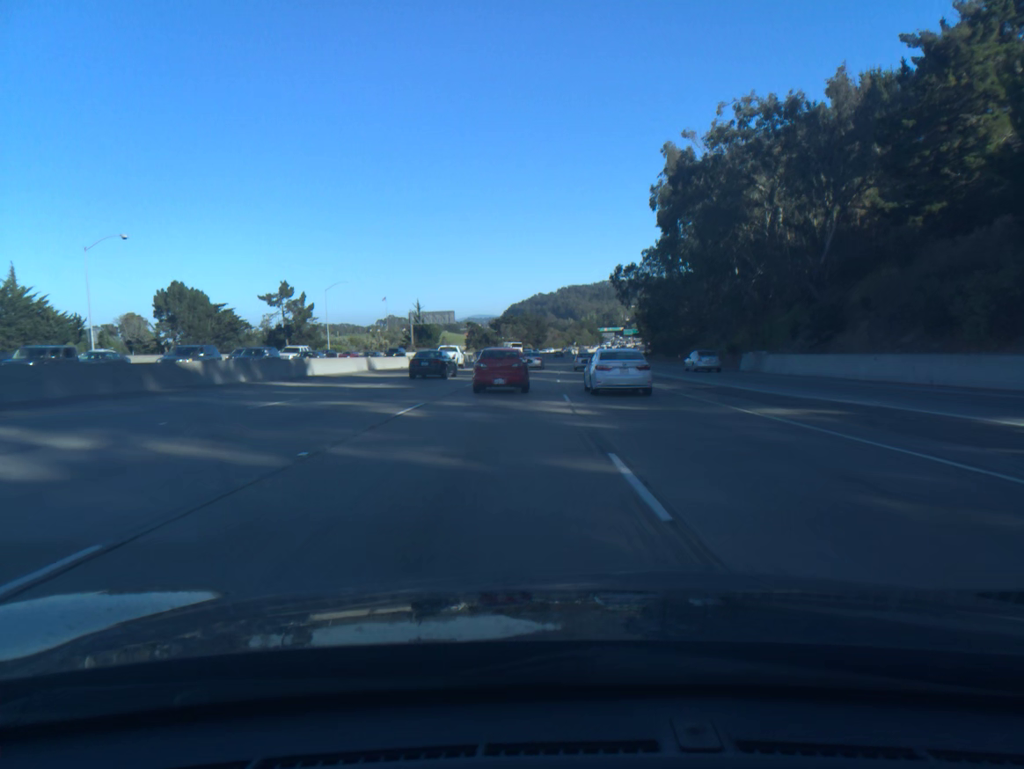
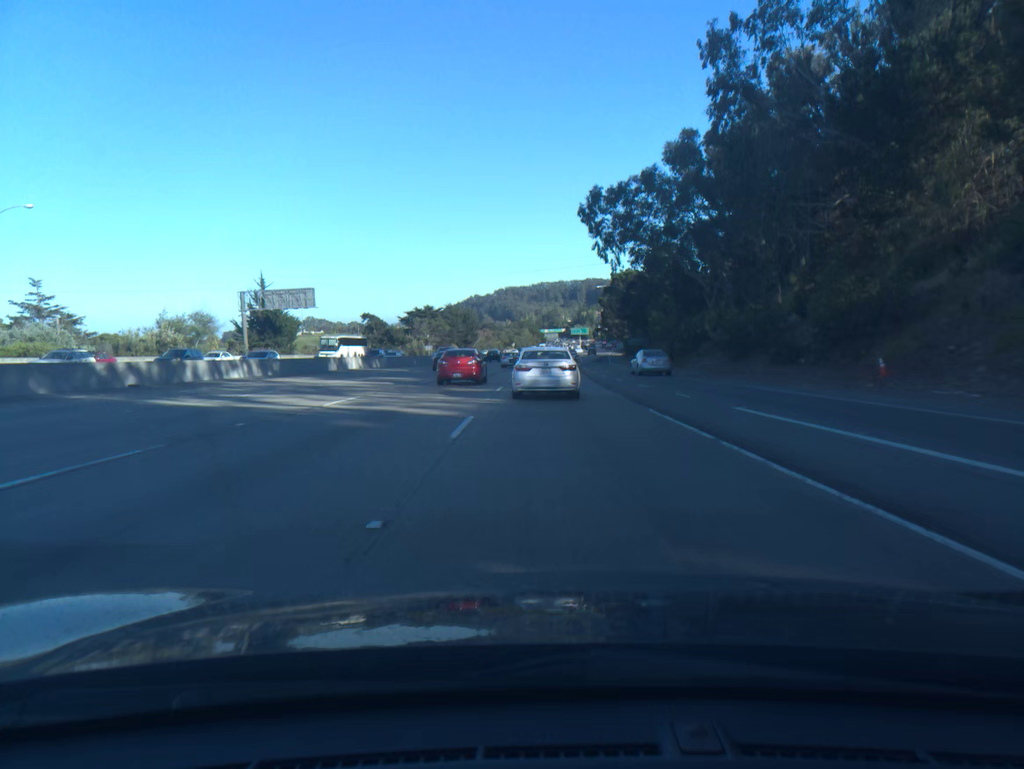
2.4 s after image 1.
(+2.6, +67.3) m; +4°
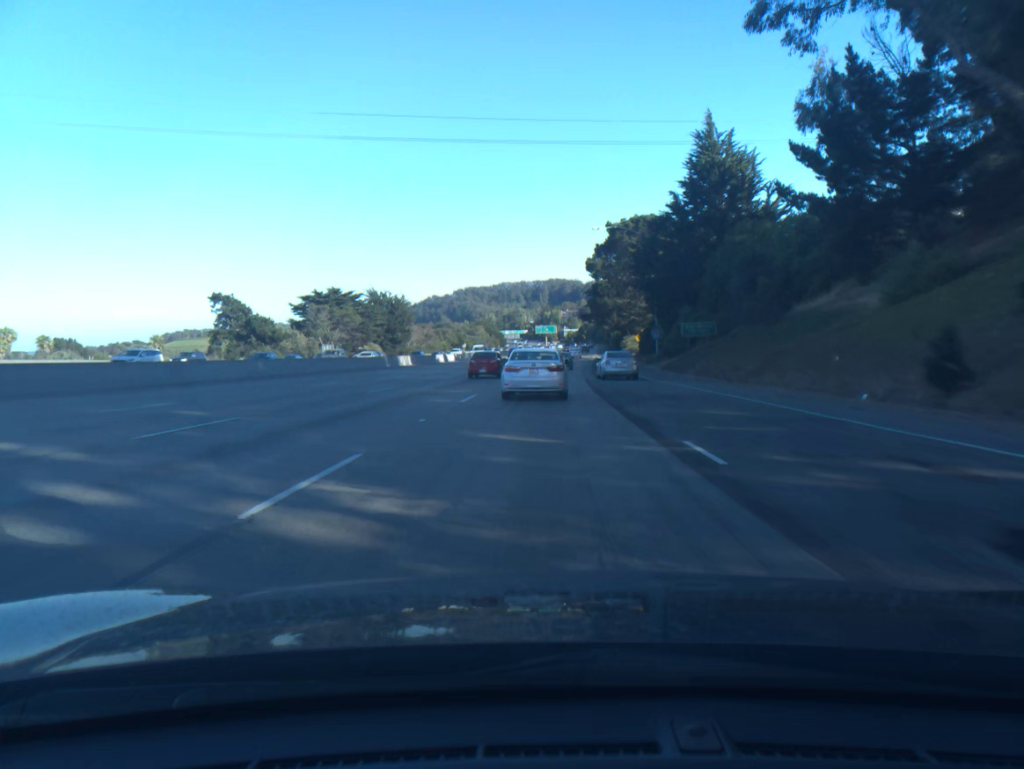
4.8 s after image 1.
(+1.4, +63.8) m; +3°
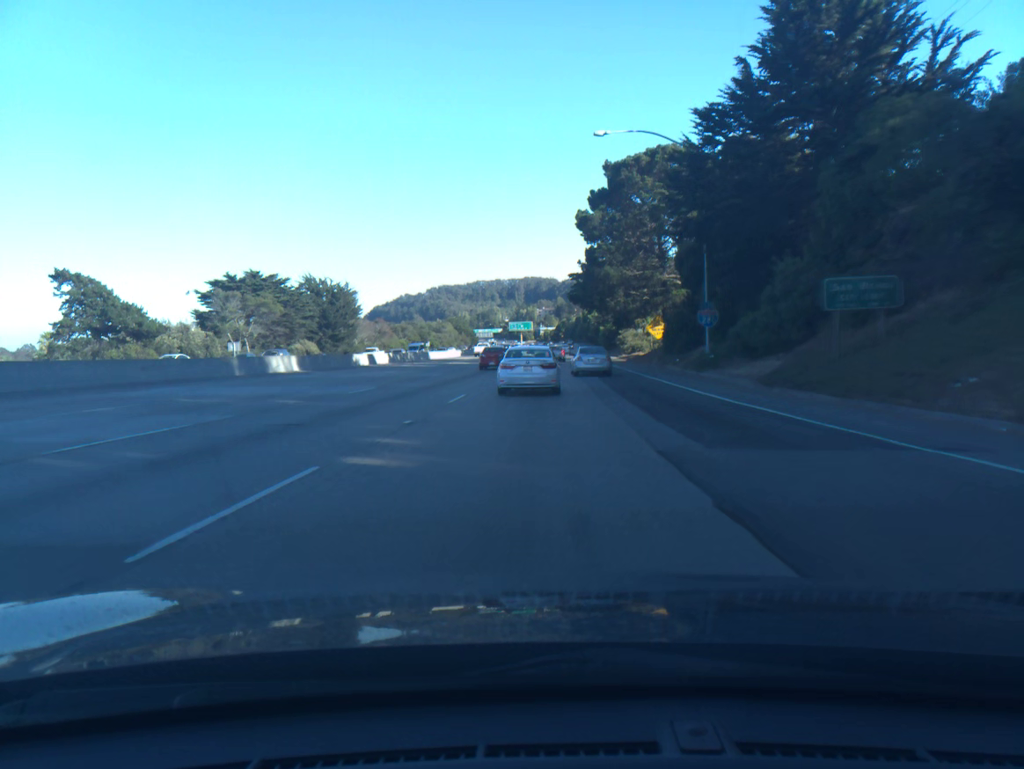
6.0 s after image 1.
(+0.5, +30.4) m; +2°
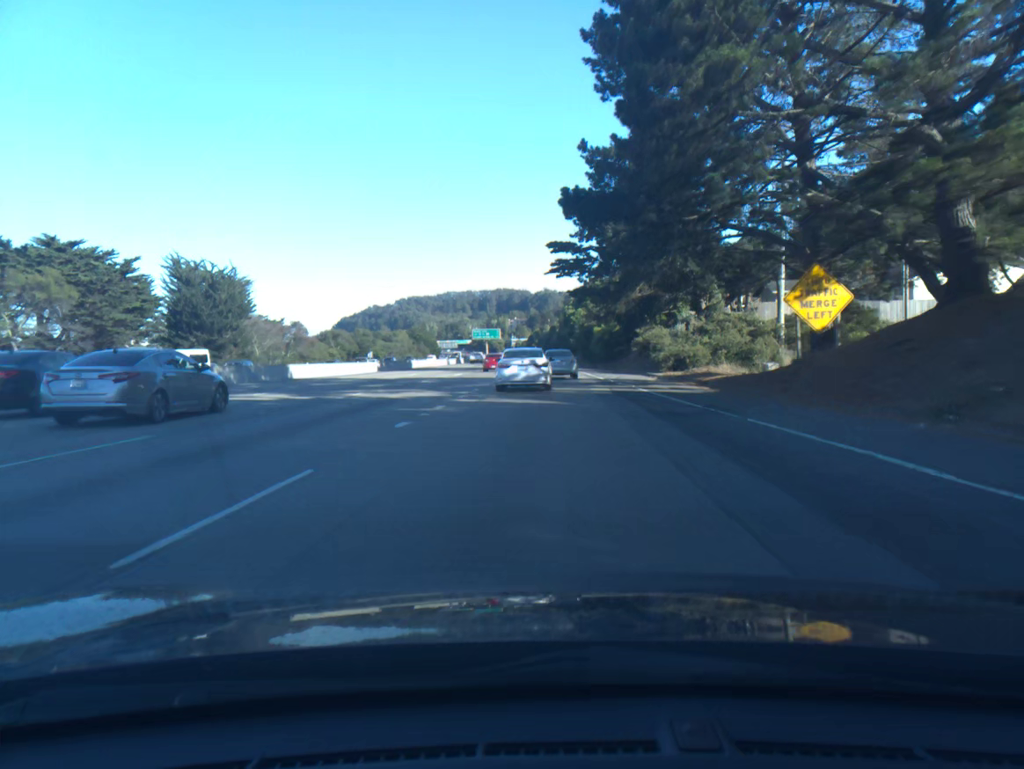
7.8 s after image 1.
(+0.8, +43.7) m; +2°
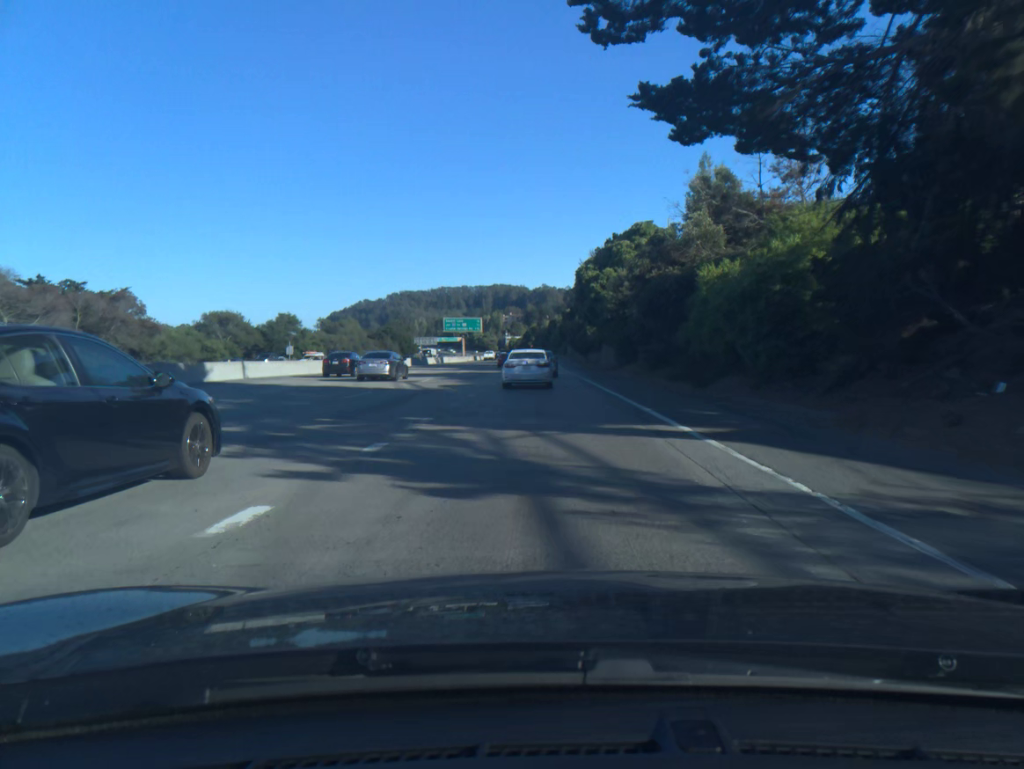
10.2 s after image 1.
(+0.2, +57.2) m; 0°
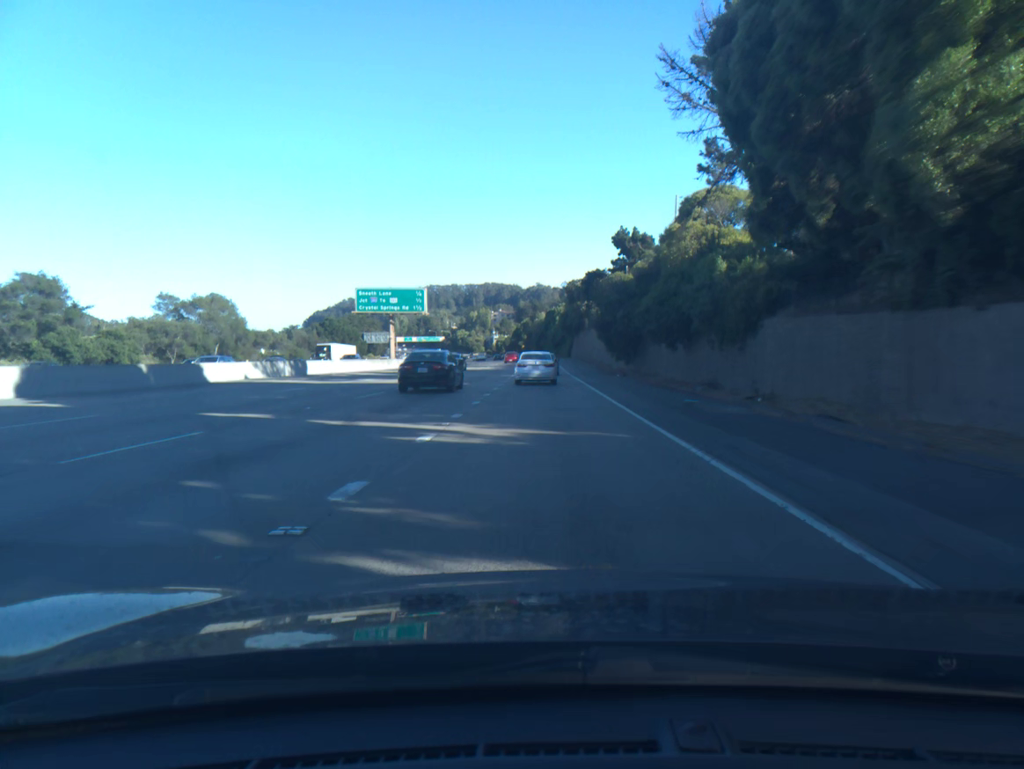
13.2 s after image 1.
(-0.1, +70.6) m; 0°
